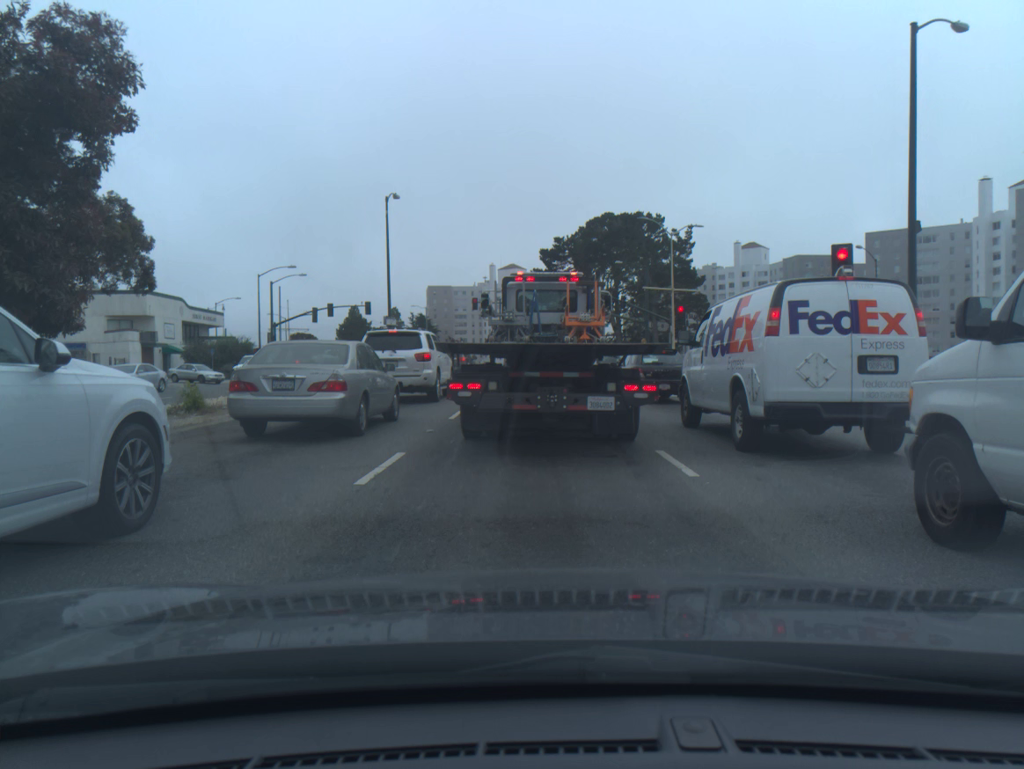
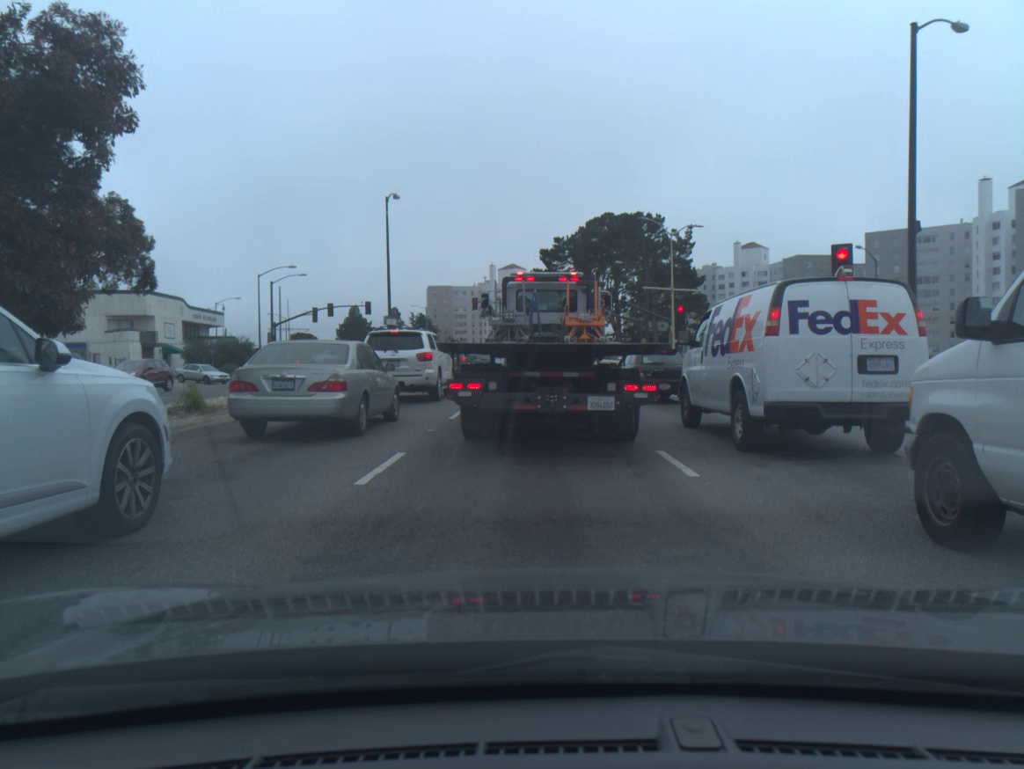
(0.0, 0.0) m; 0°
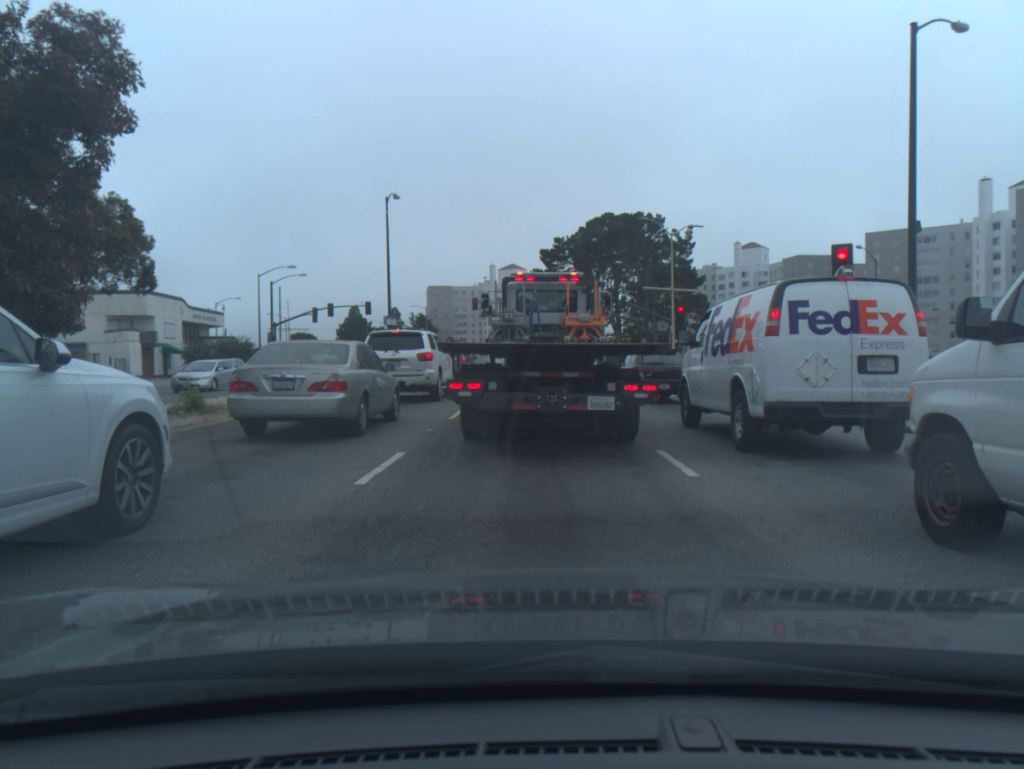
(0.0, 0.0) m; 0°
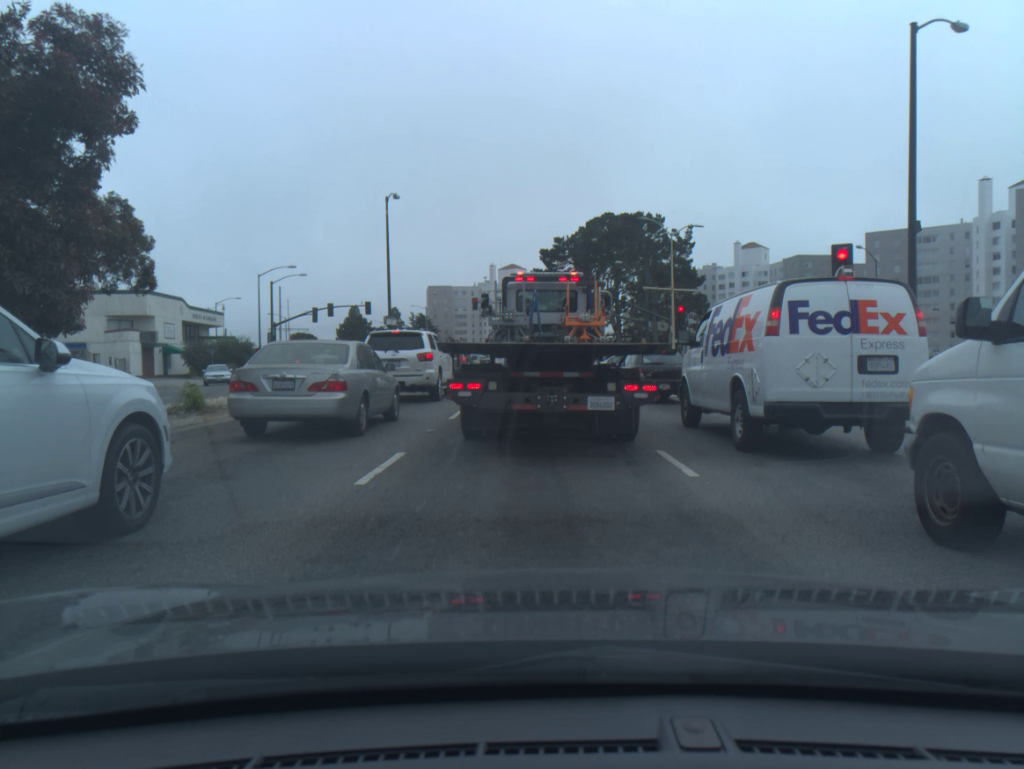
(0.0, 0.0) m; 0°
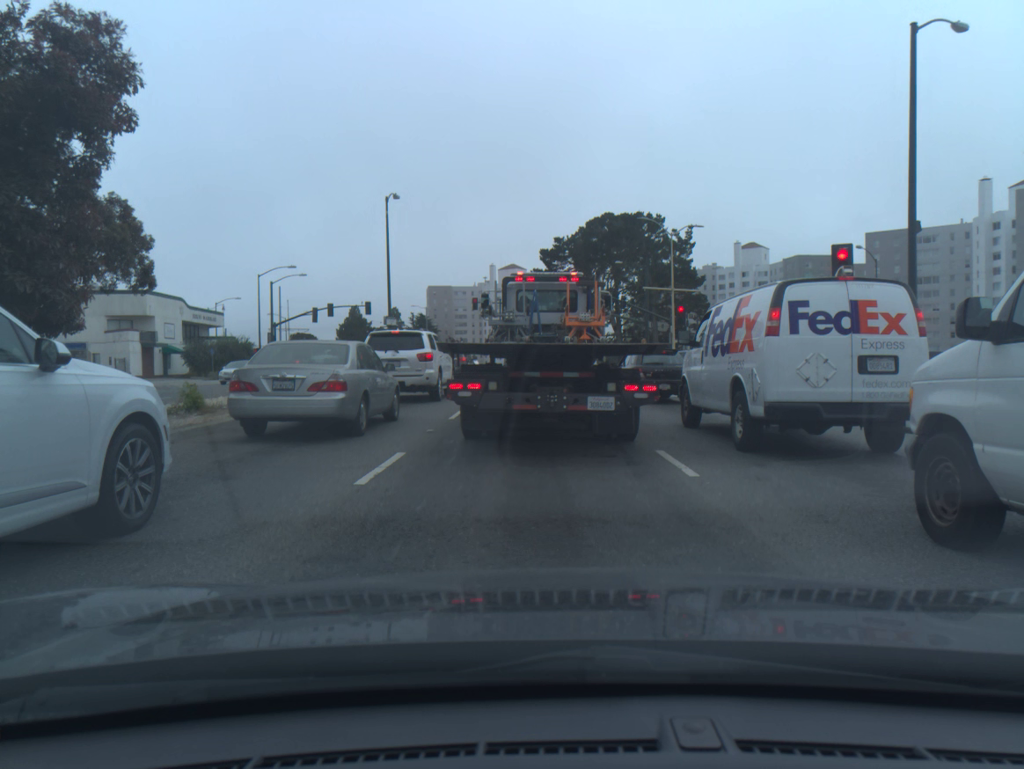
(0.0, 0.0) m; 0°
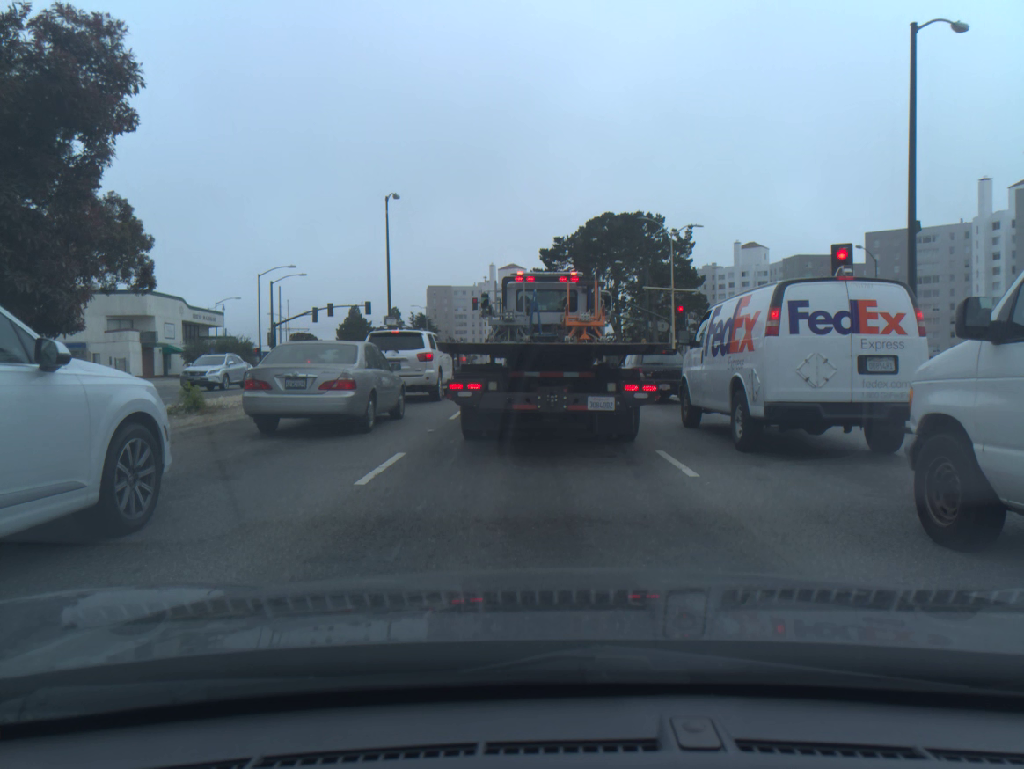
(0.0, 0.0) m; 0°
